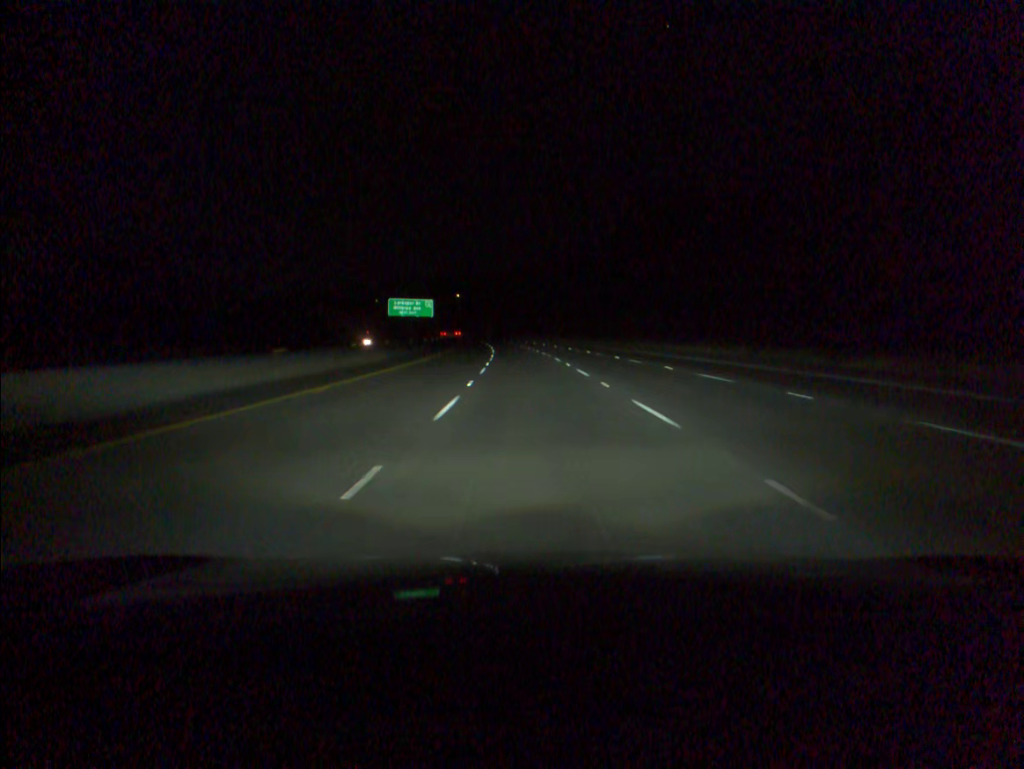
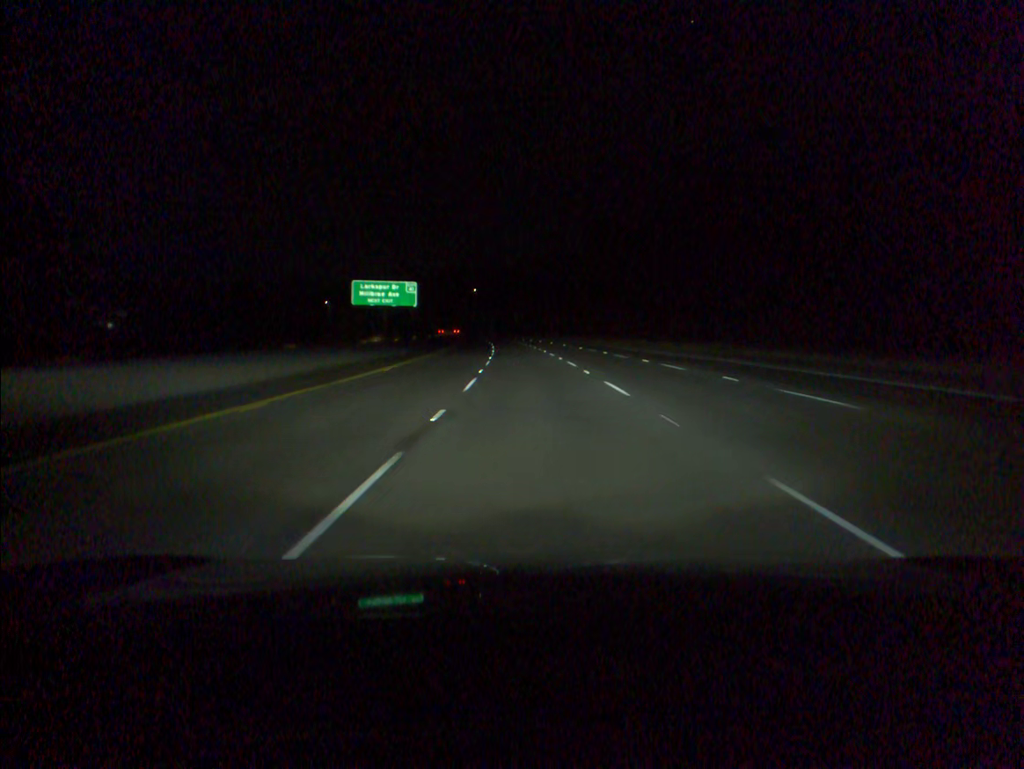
(-0.6, +38.1) m; -2°
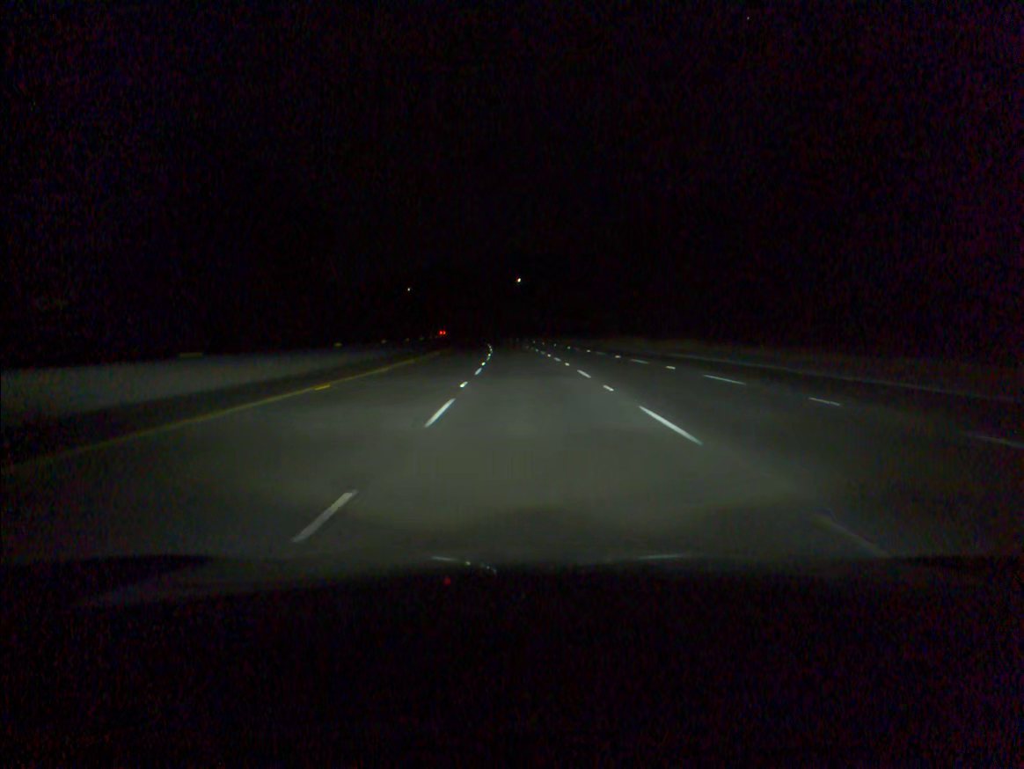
(-3.1, +94.5) m; -4°
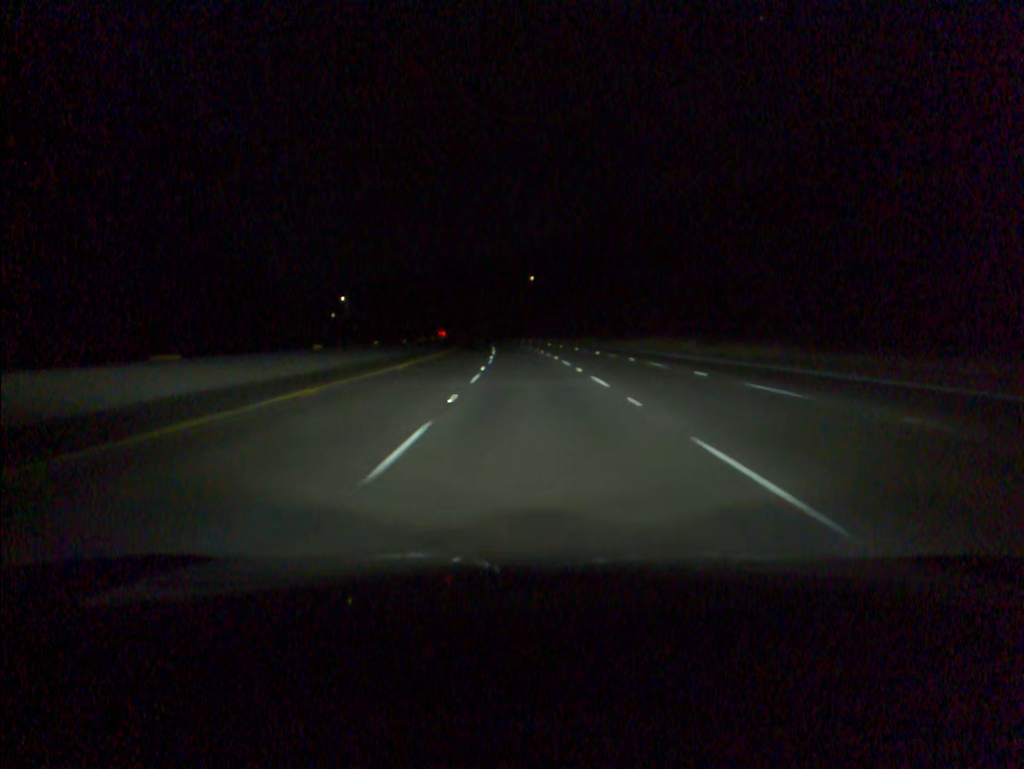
(-0.2, +18.9) m; -1°
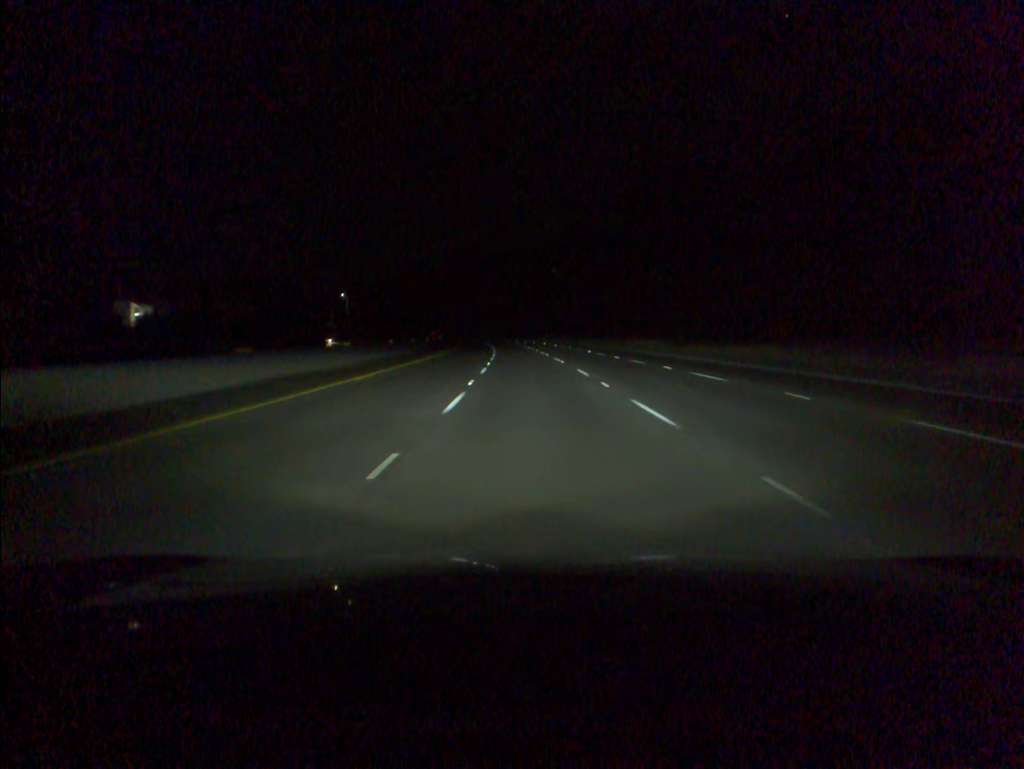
(-0.5, +37.7) m; -1°
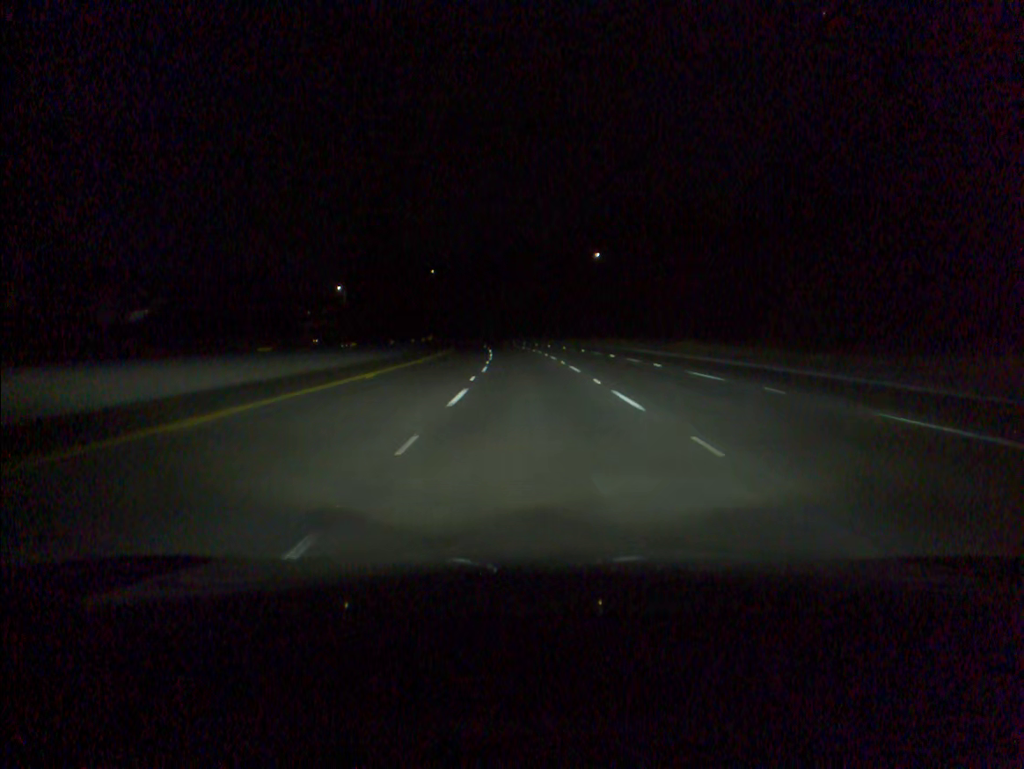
(-1.1, +56.7) m; -2°
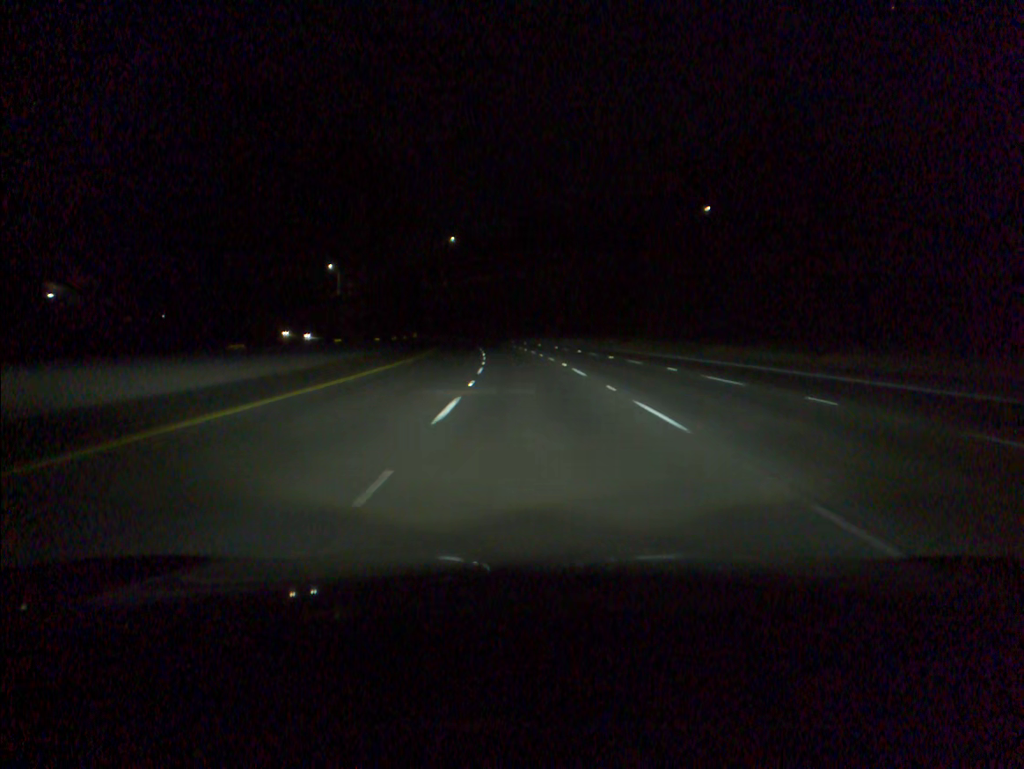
(-2.4, +75.7) m; -4°
